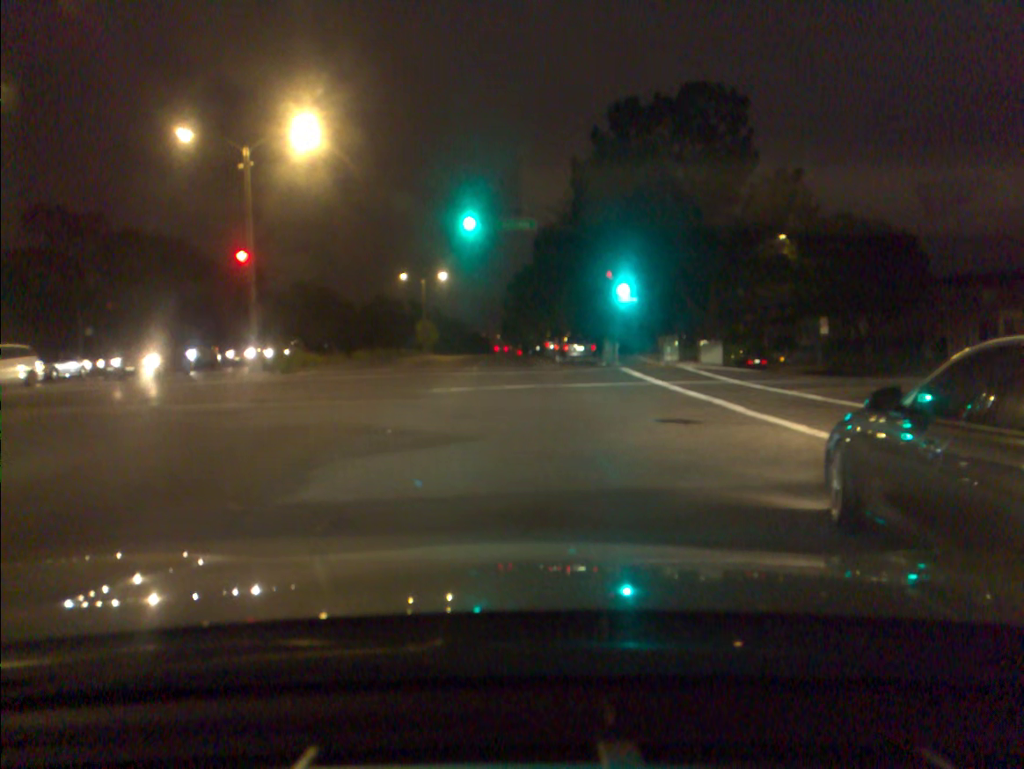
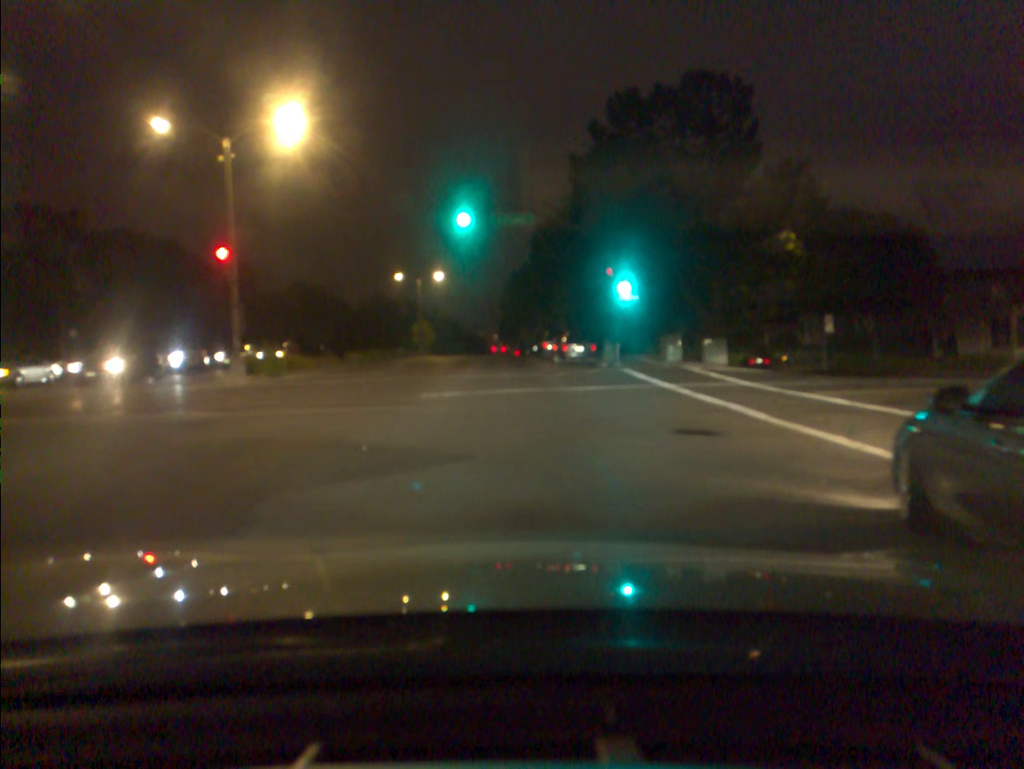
(0.0, +1.6) m; 0°
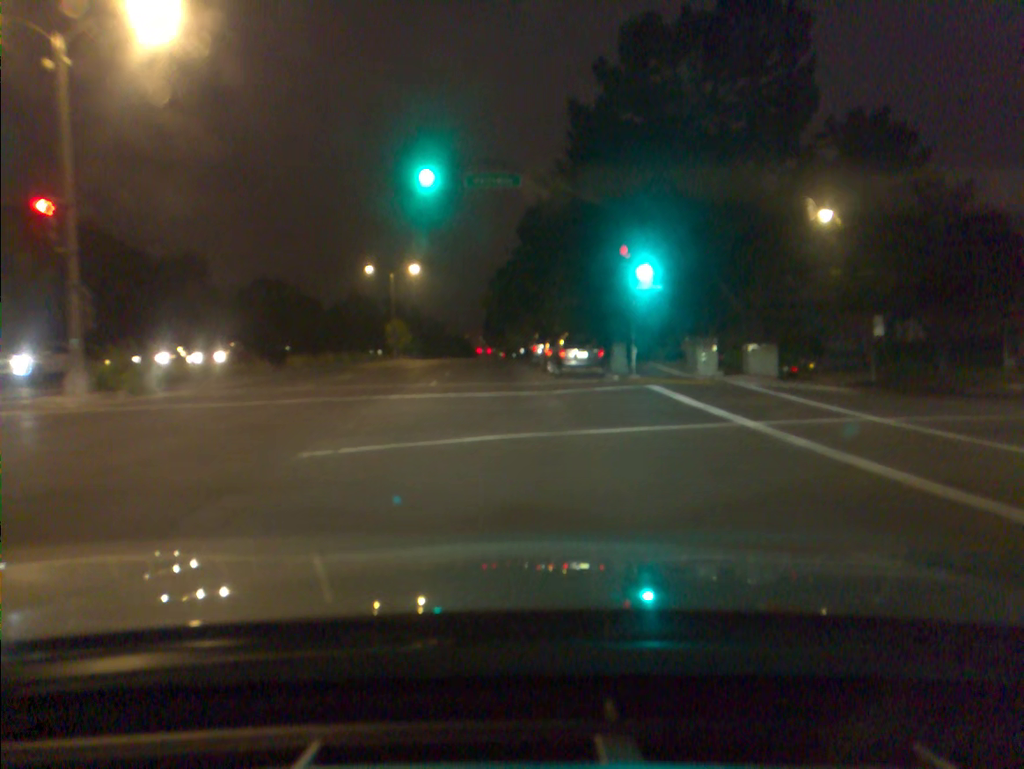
(+0.1, +8.8) m; +1°
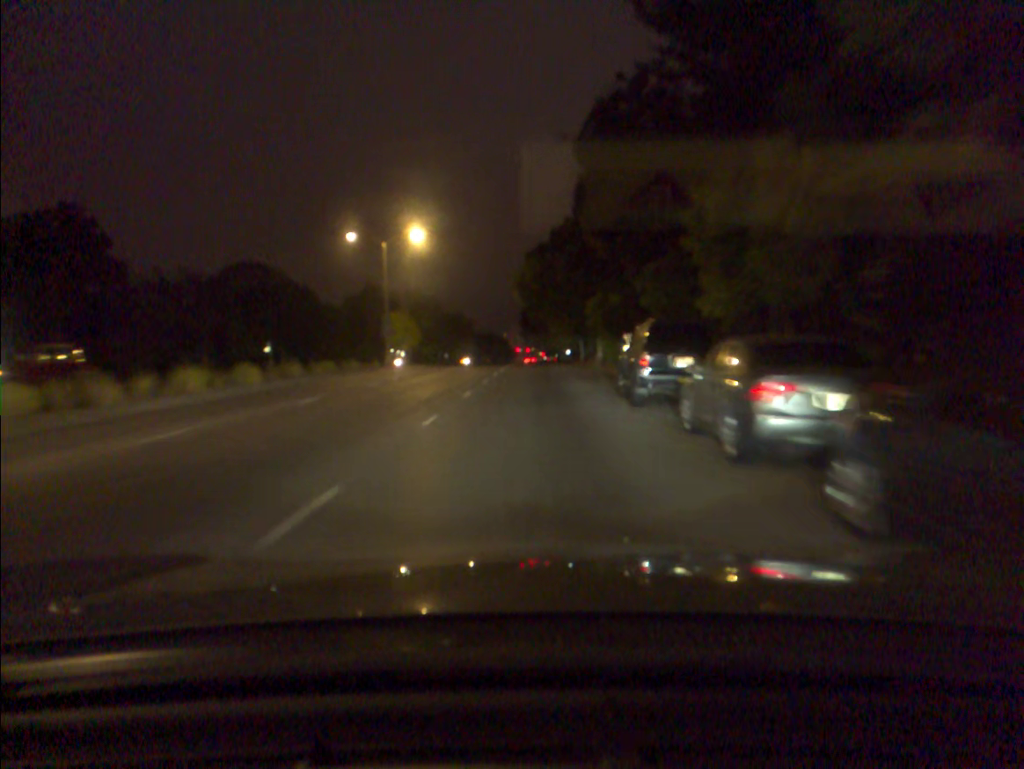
(-1.0, +24.5) m; -3°
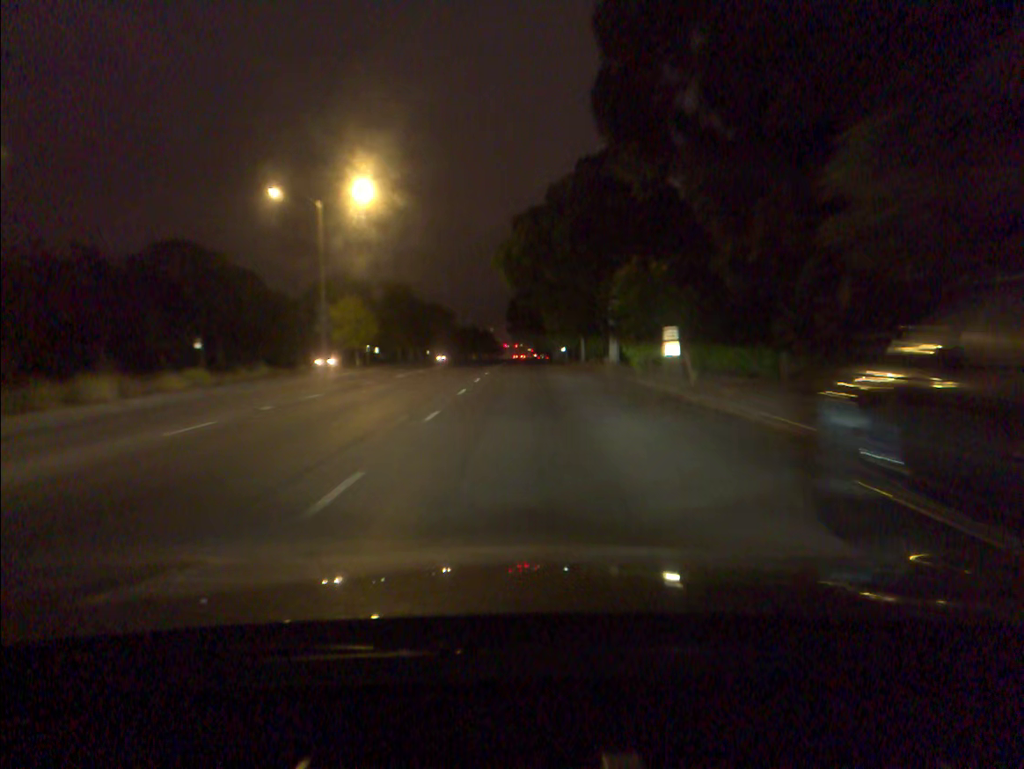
(+0.1, +13.3) m; +1°
